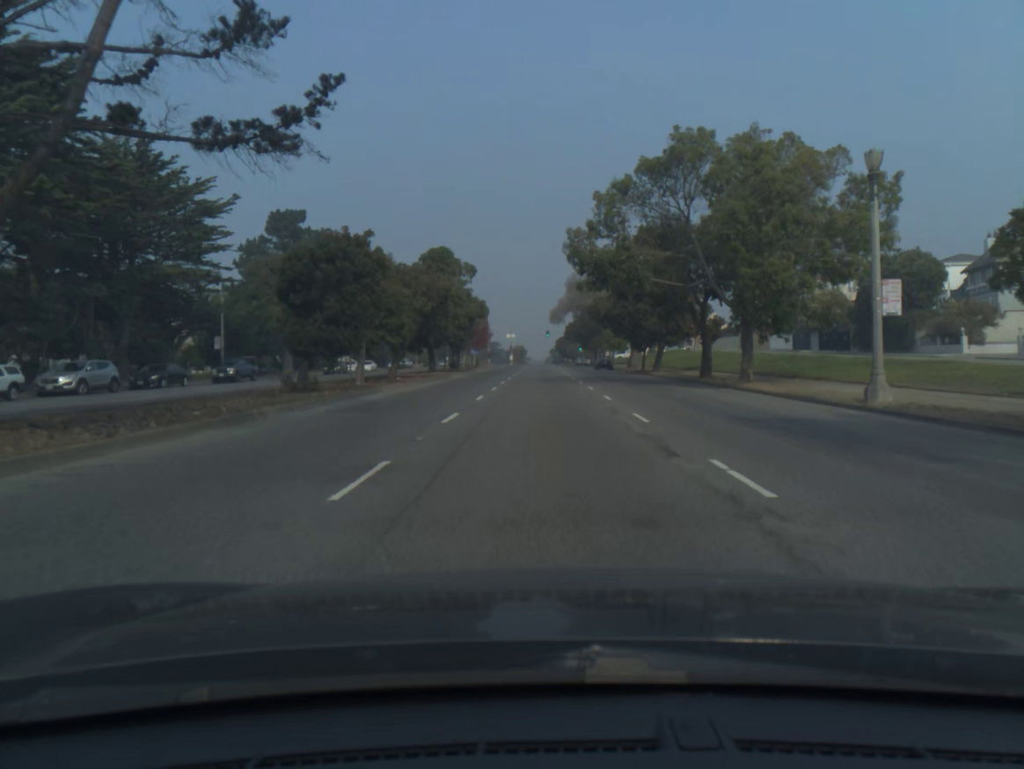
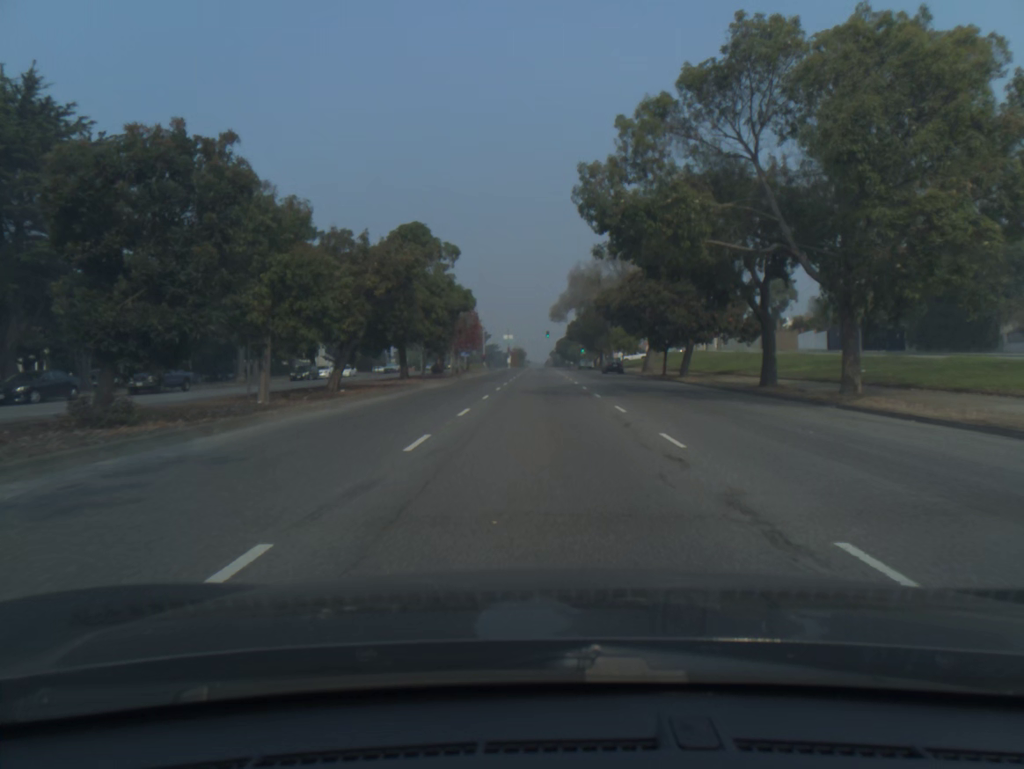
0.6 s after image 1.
(0.0, +11.1) m; 0°
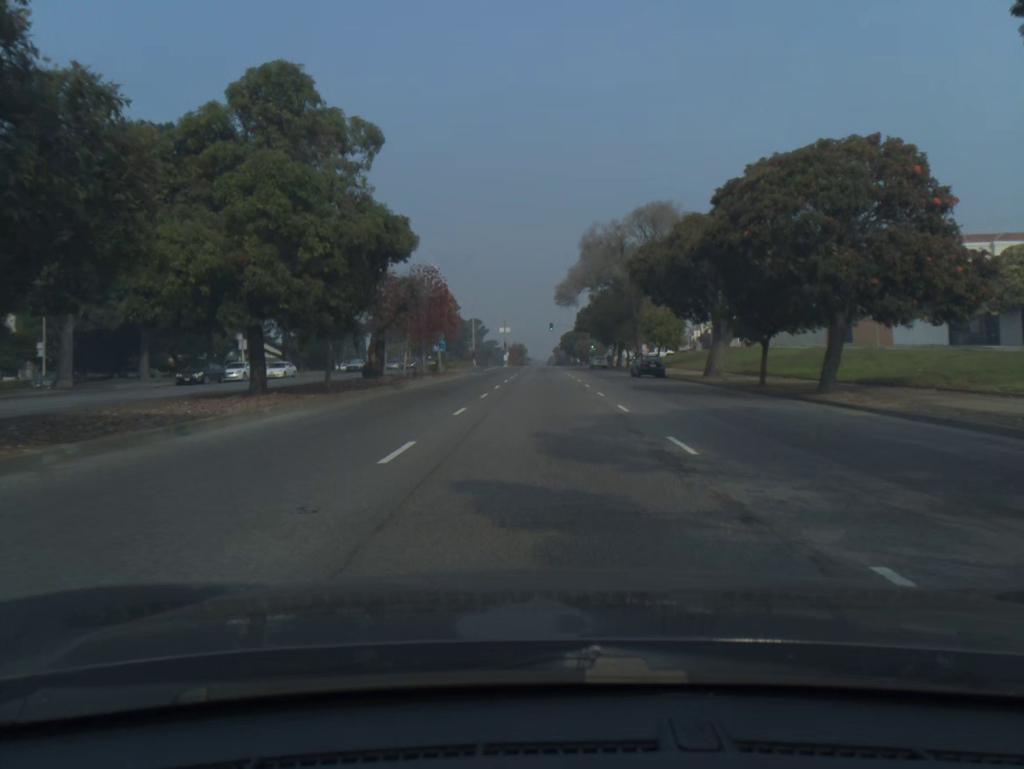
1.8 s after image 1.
(0.0, +22.8) m; 0°
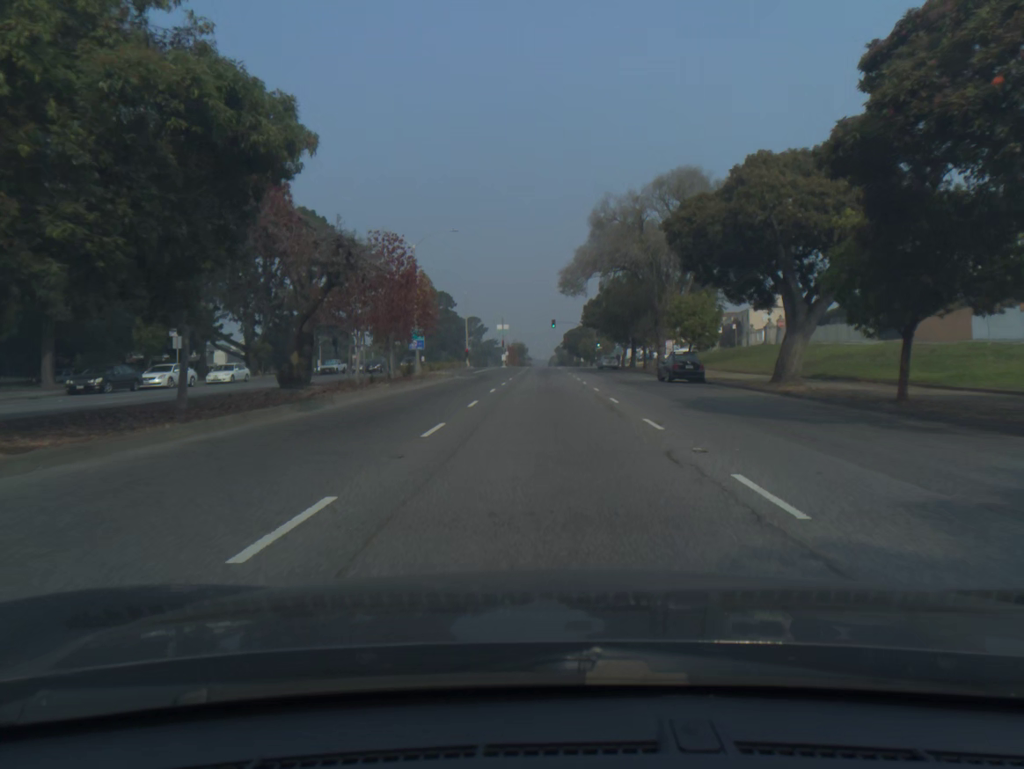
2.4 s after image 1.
(0.0, +11.5) m; 0°
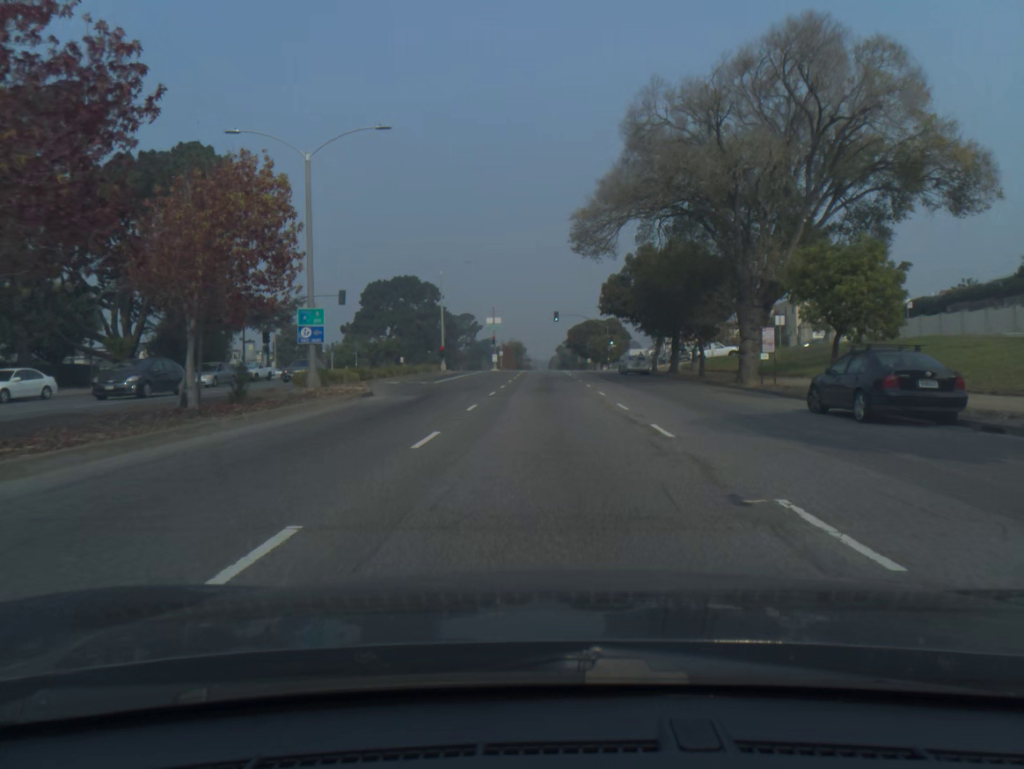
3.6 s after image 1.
(0.0, +22.8) m; 0°
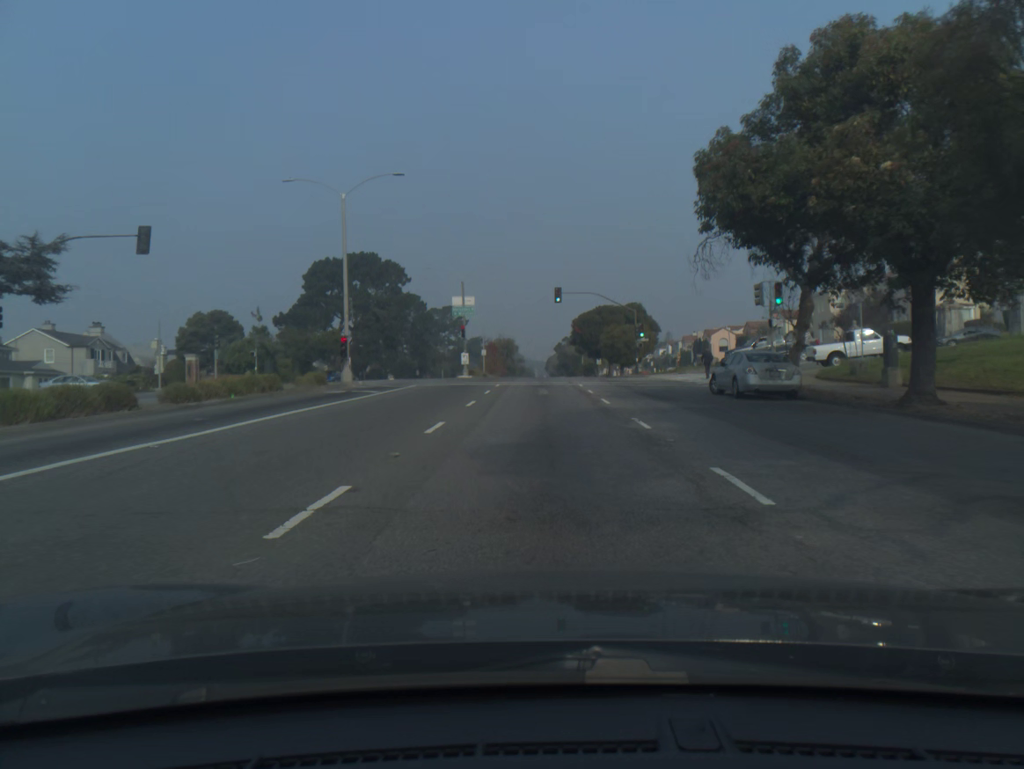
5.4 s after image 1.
(+0.1, +33.9) m; 0°
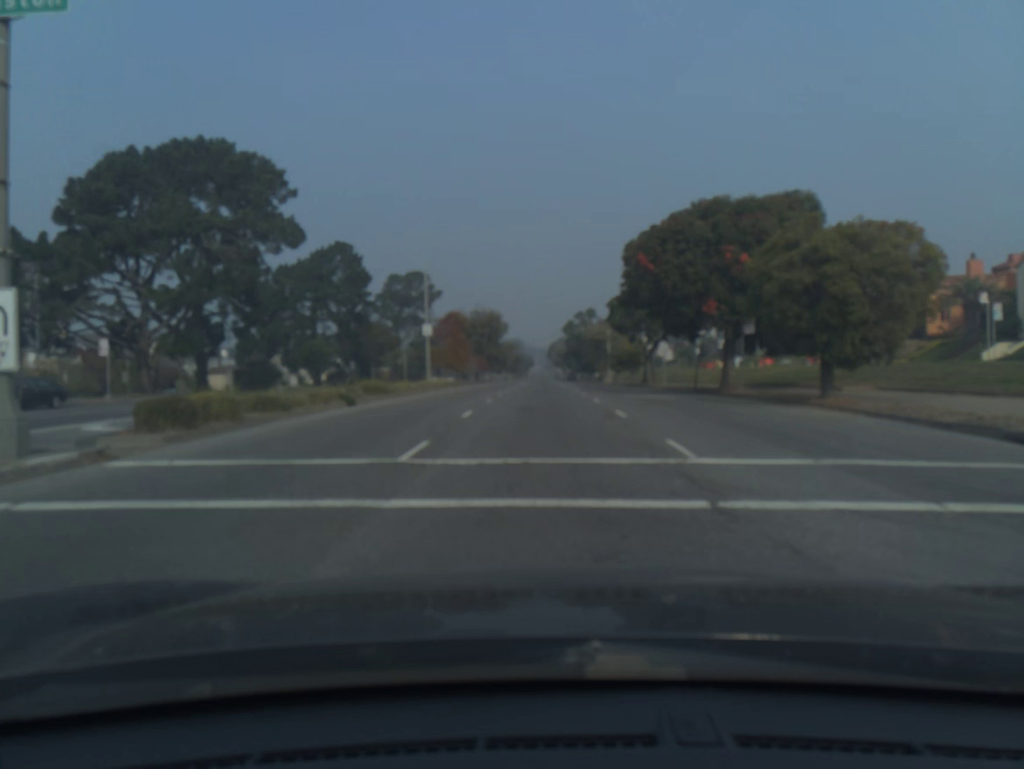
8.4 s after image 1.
(-0.2, +56.3) m; 0°
